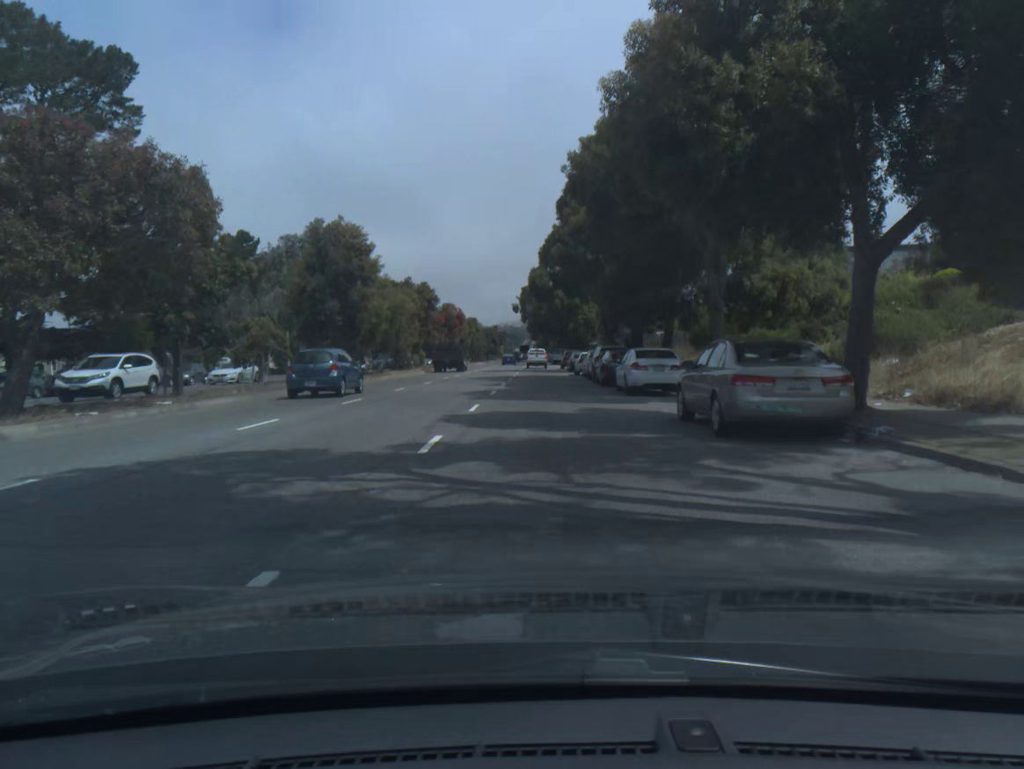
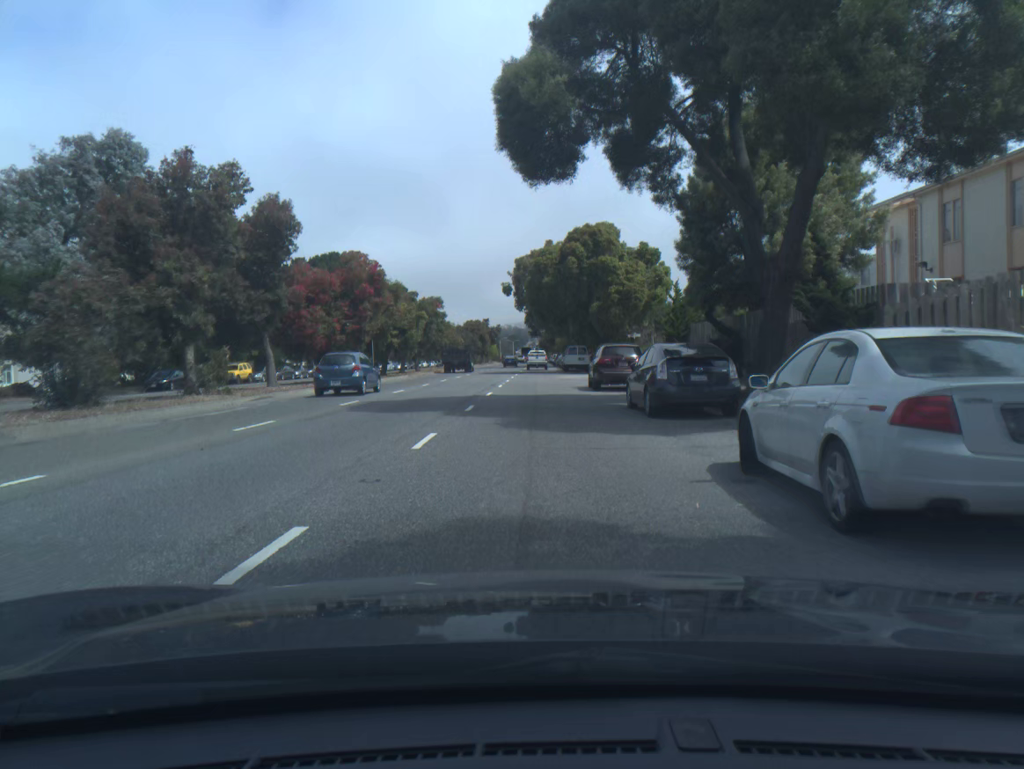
(+0.1, +43.1) m; 0°
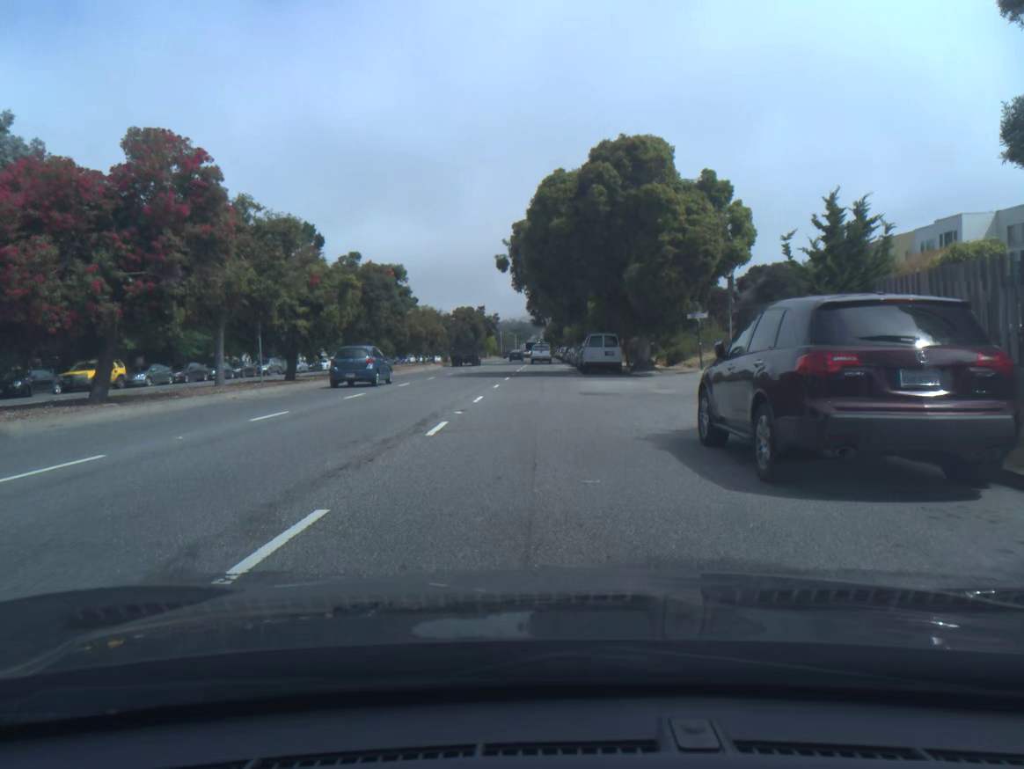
(-0.1, +21.5) m; 0°
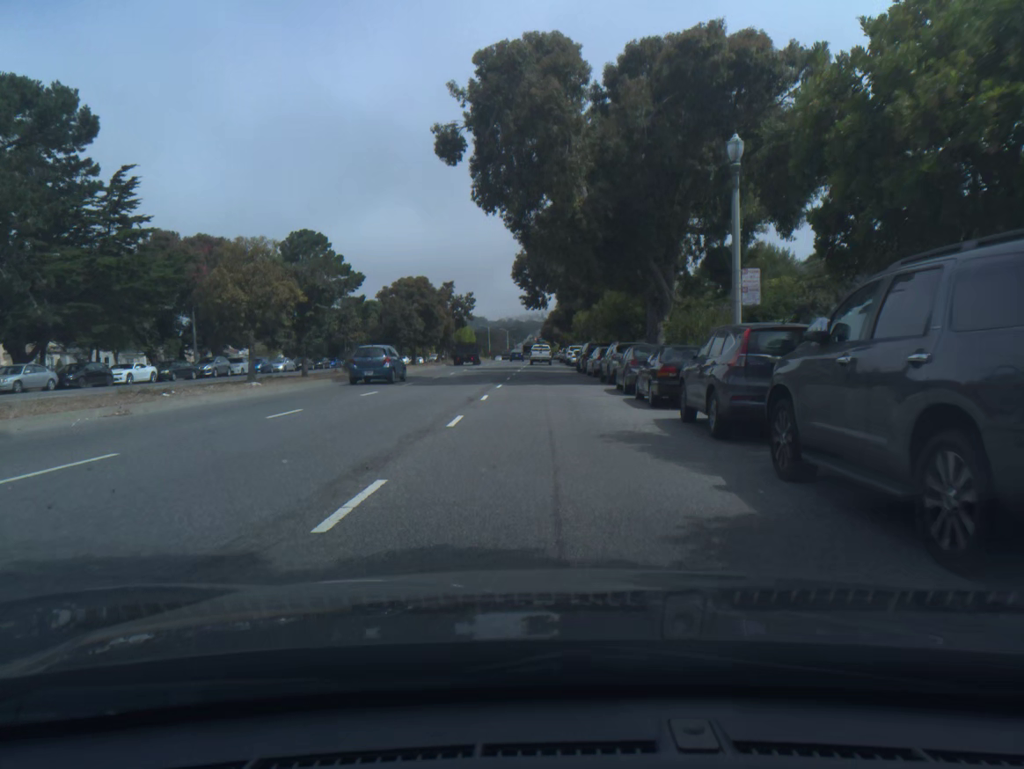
(-0.2, +43.0) m; 0°
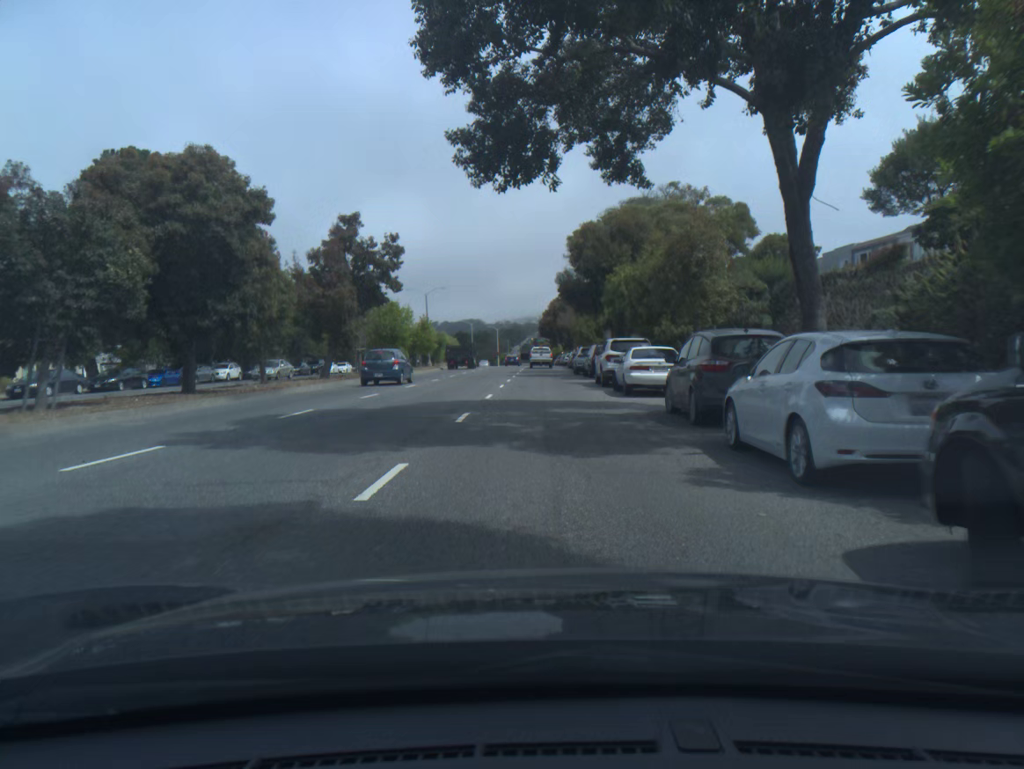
(+0.1, +42.9) m; 0°
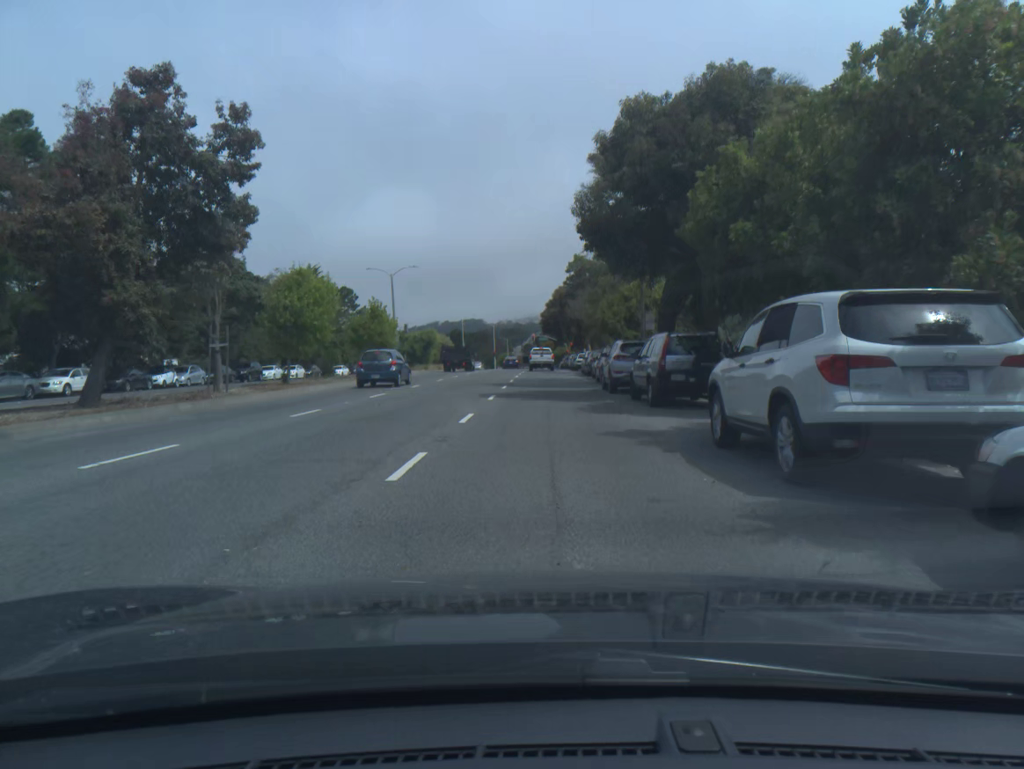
(-0.1, +21.2) m; 0°
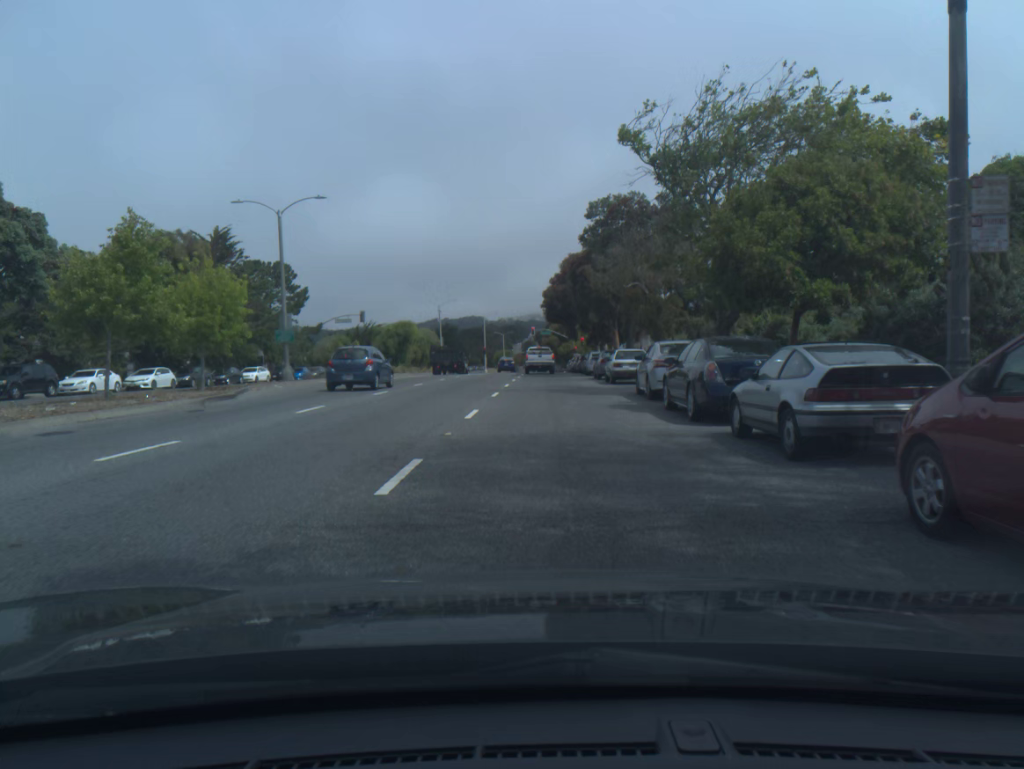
(+0.1, +29.4) m; 0°
